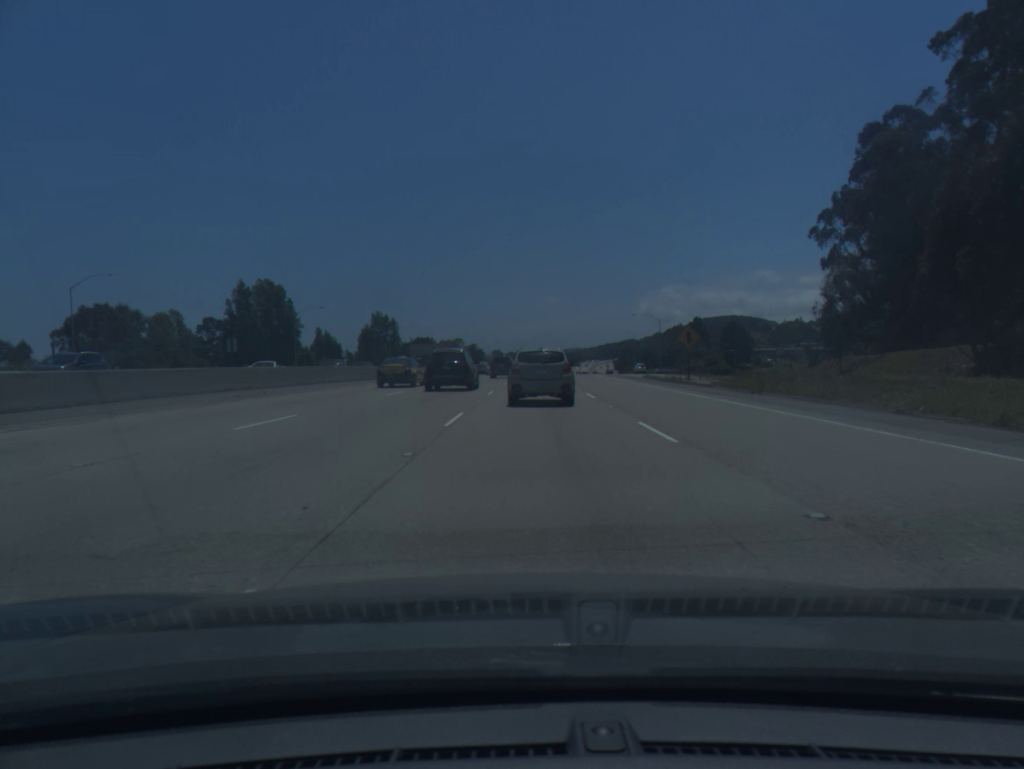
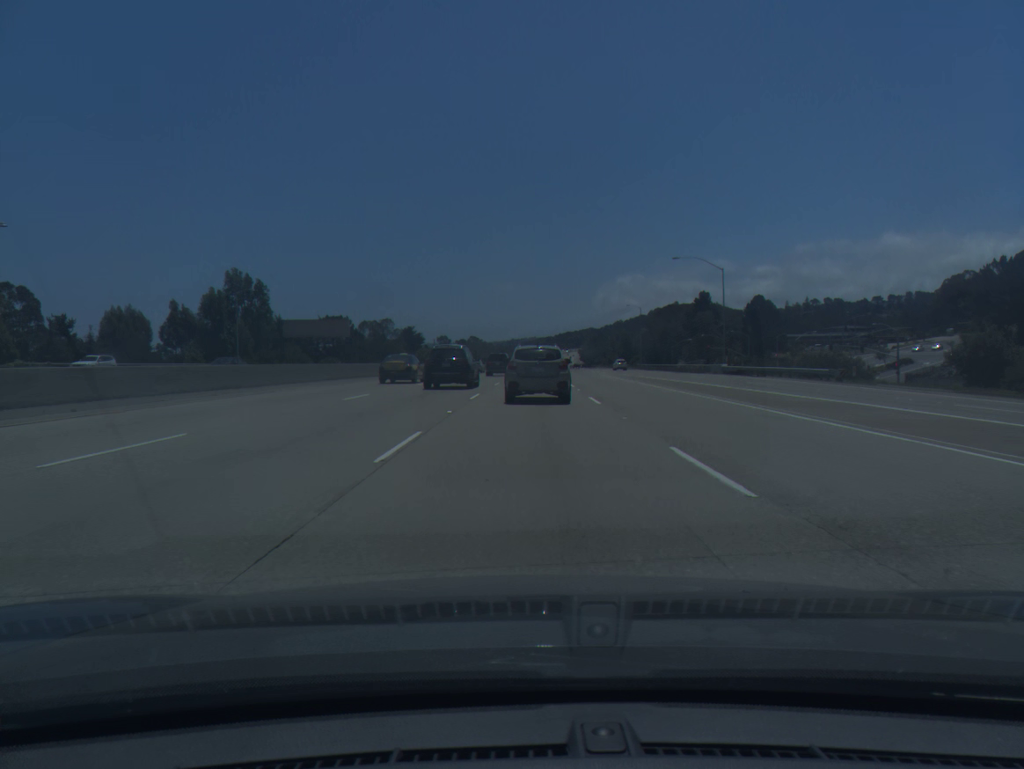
(+2.2, +76.1) m; +3°
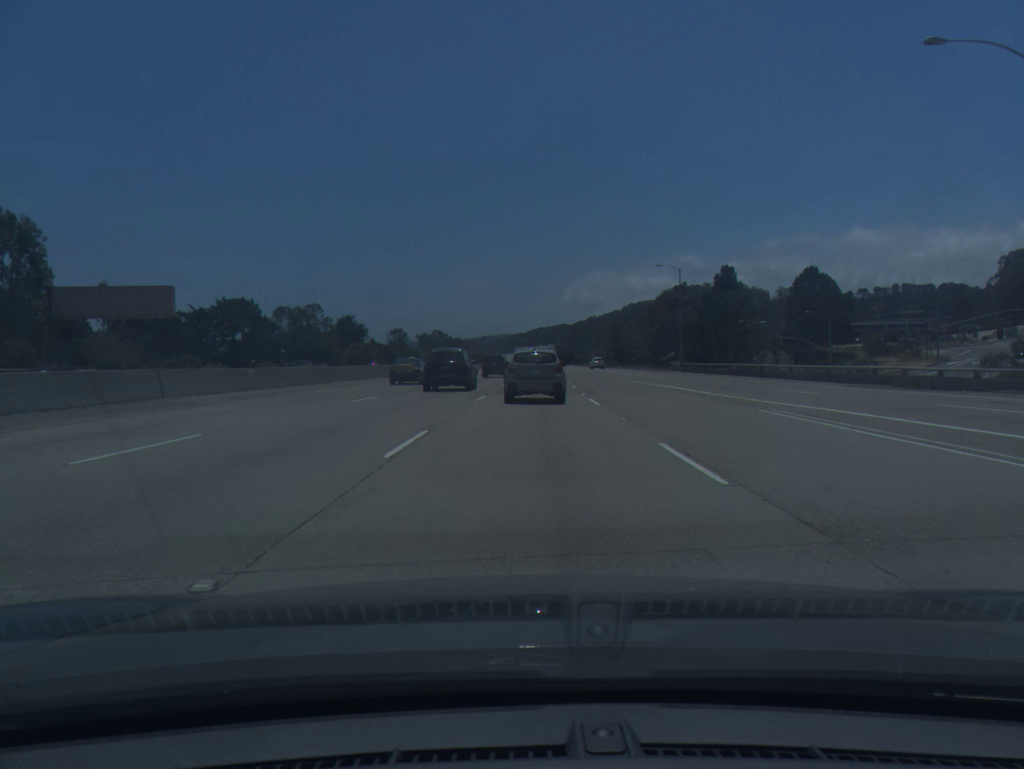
(+1.0, +56.3) m; +2°
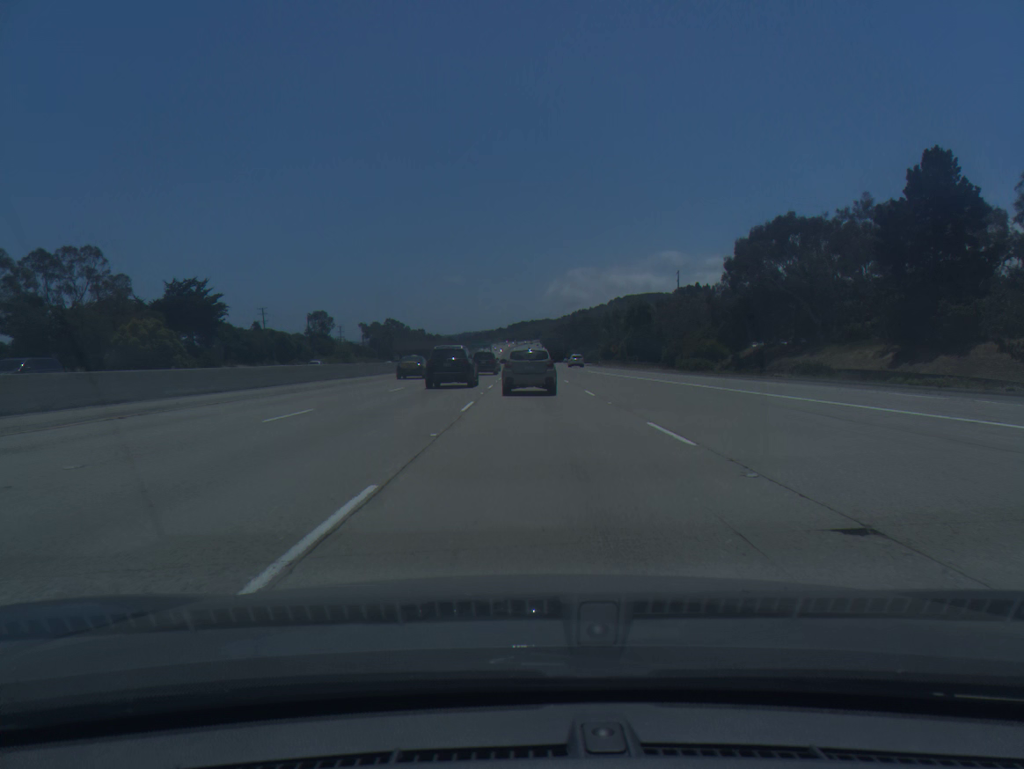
(+1.8, +95.3) m; +1°
